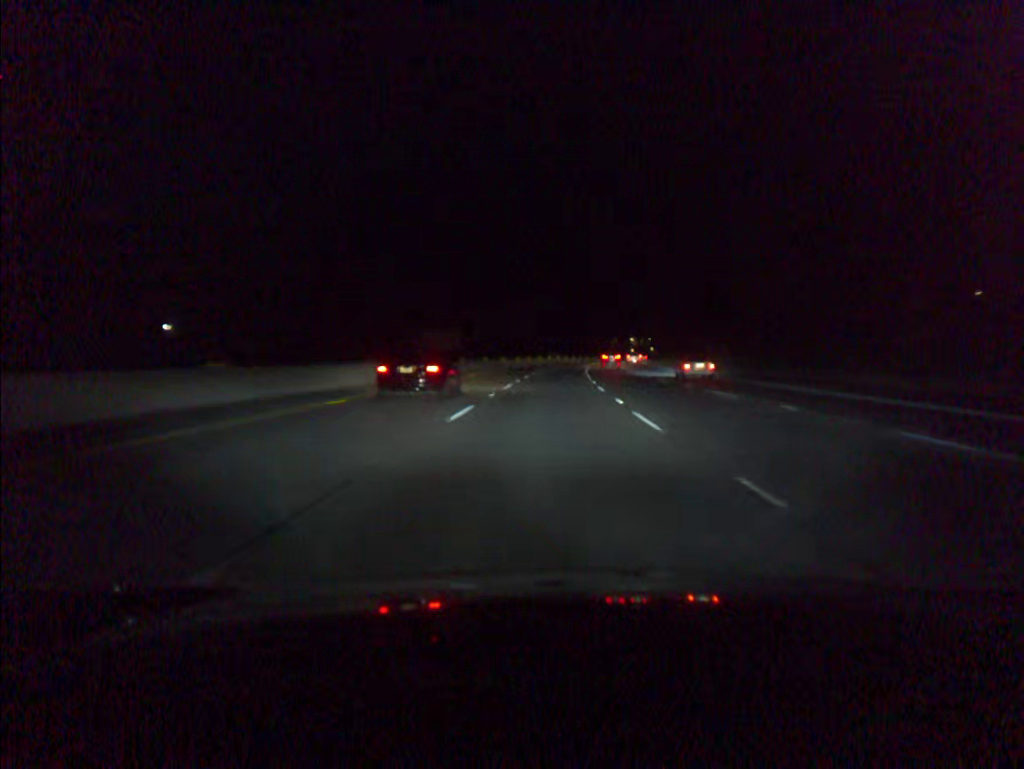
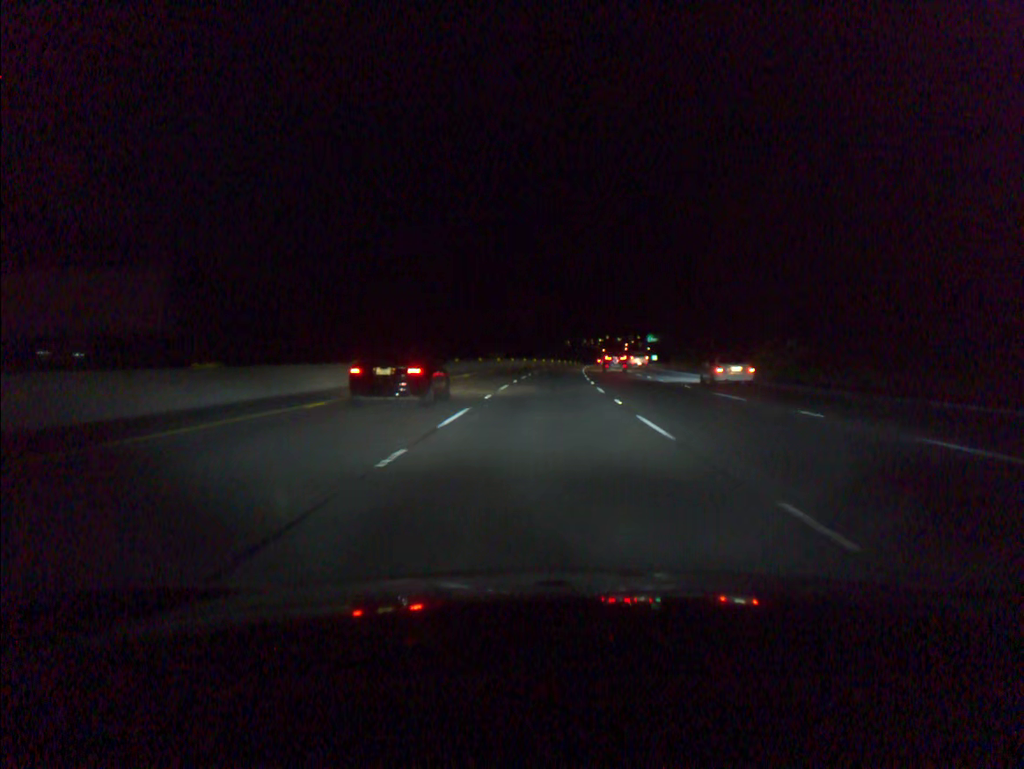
(+2.4, +73.9) m; +4°
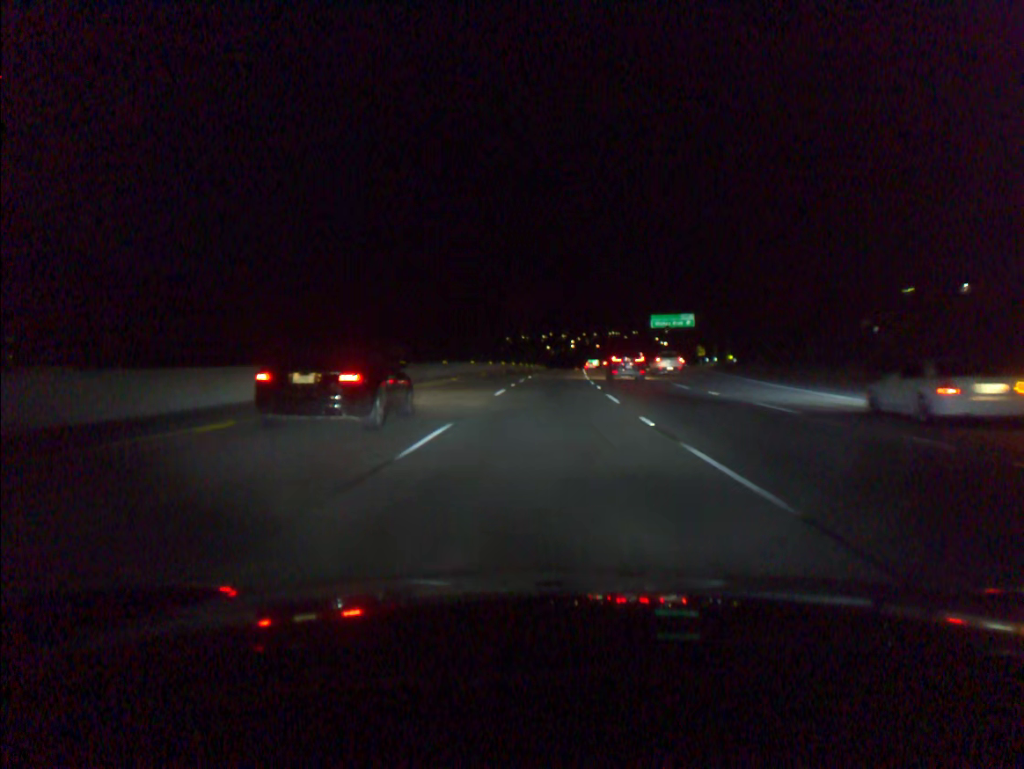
(+3.2, +92.8) m; +4°
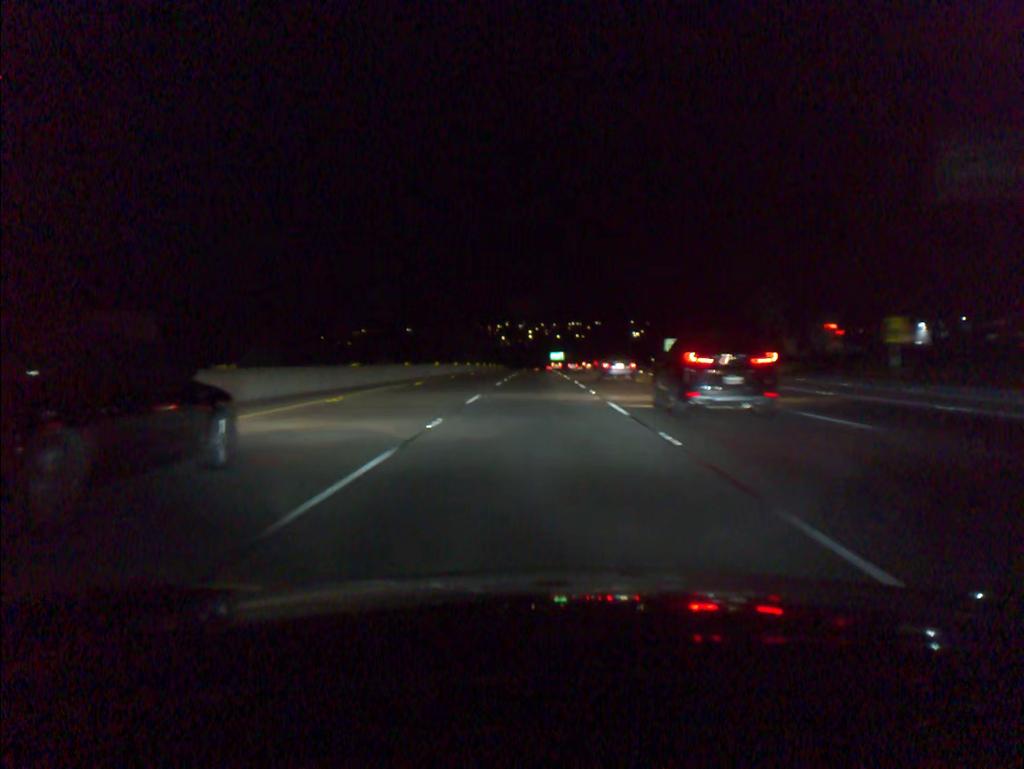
(+3.4, +93.1) m; +3°
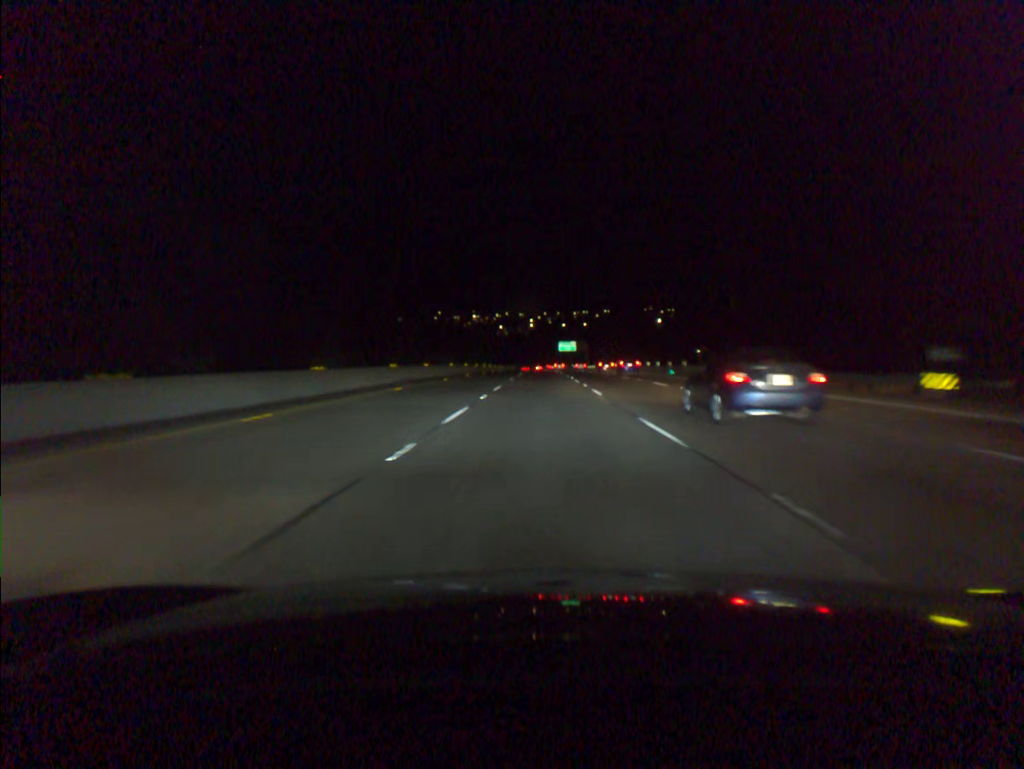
(-0.5, +93.7) m; 0°
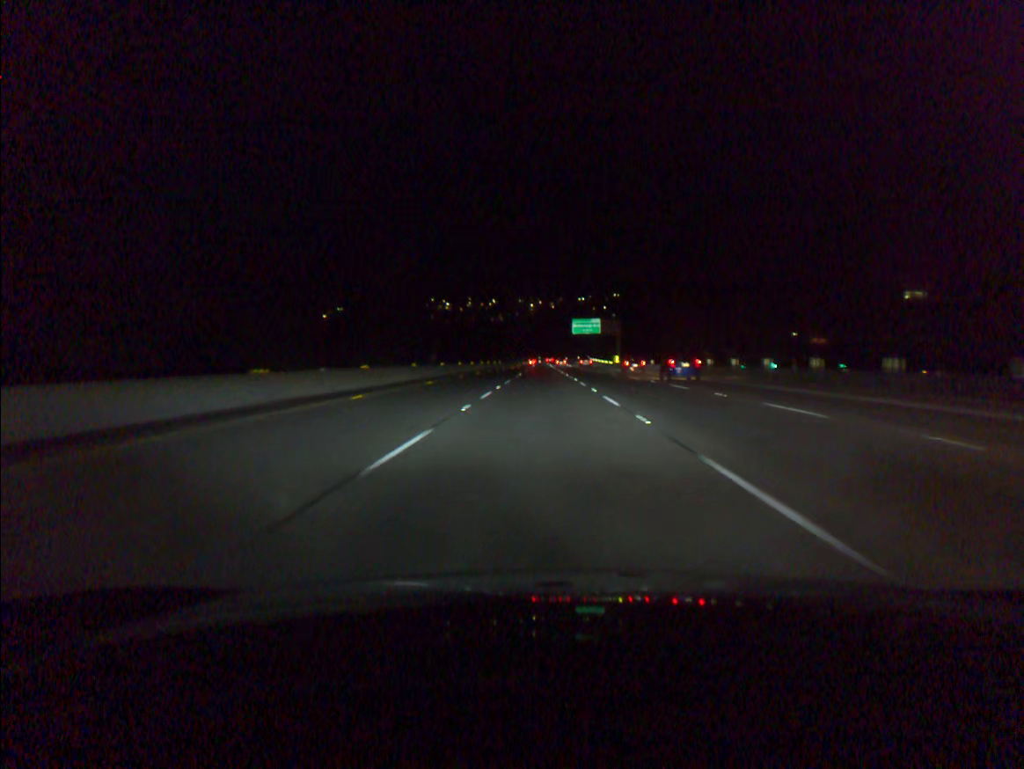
(+0.2, +93.7) m; 0°
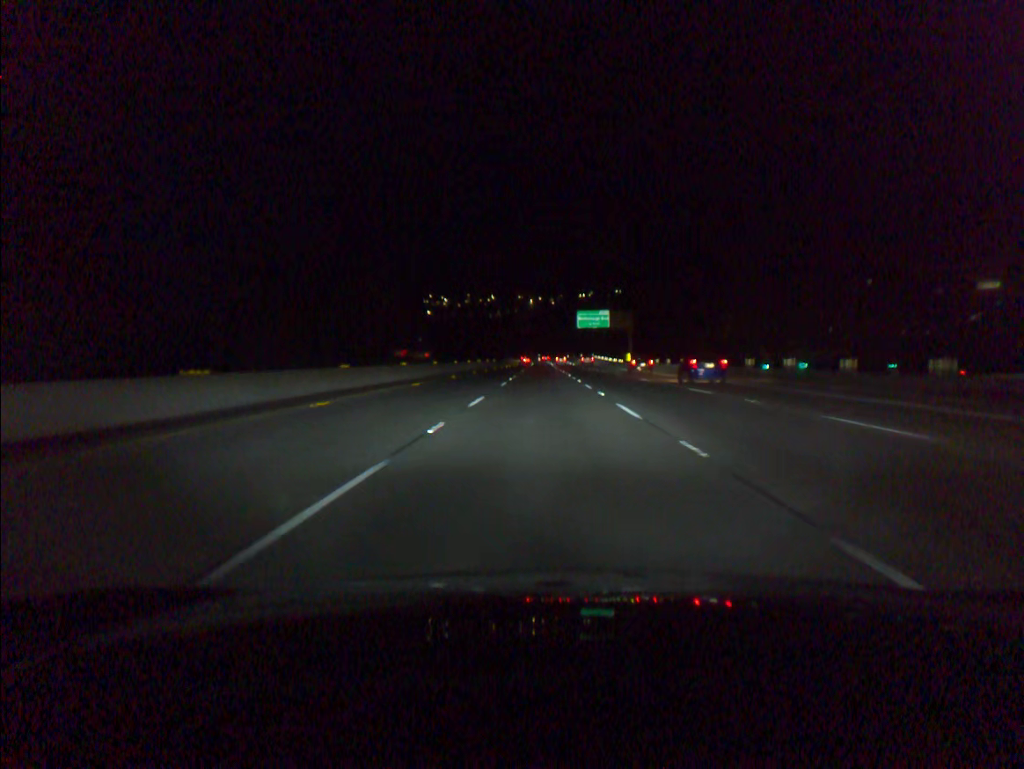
(0.0, +18.7) m; 0°
